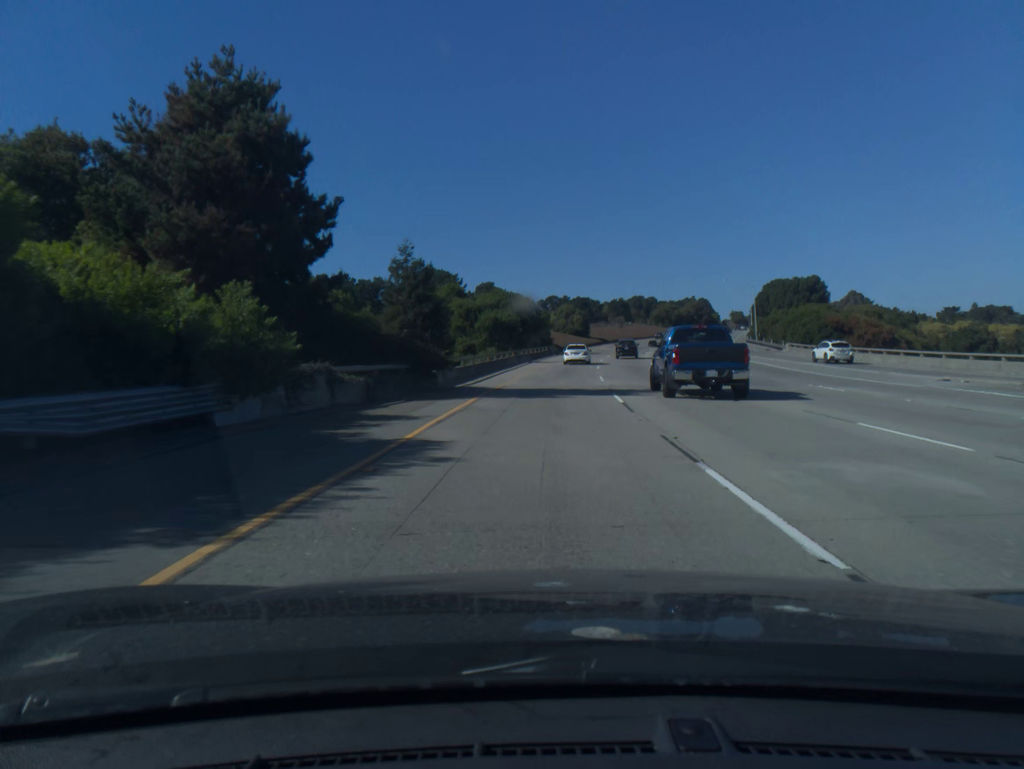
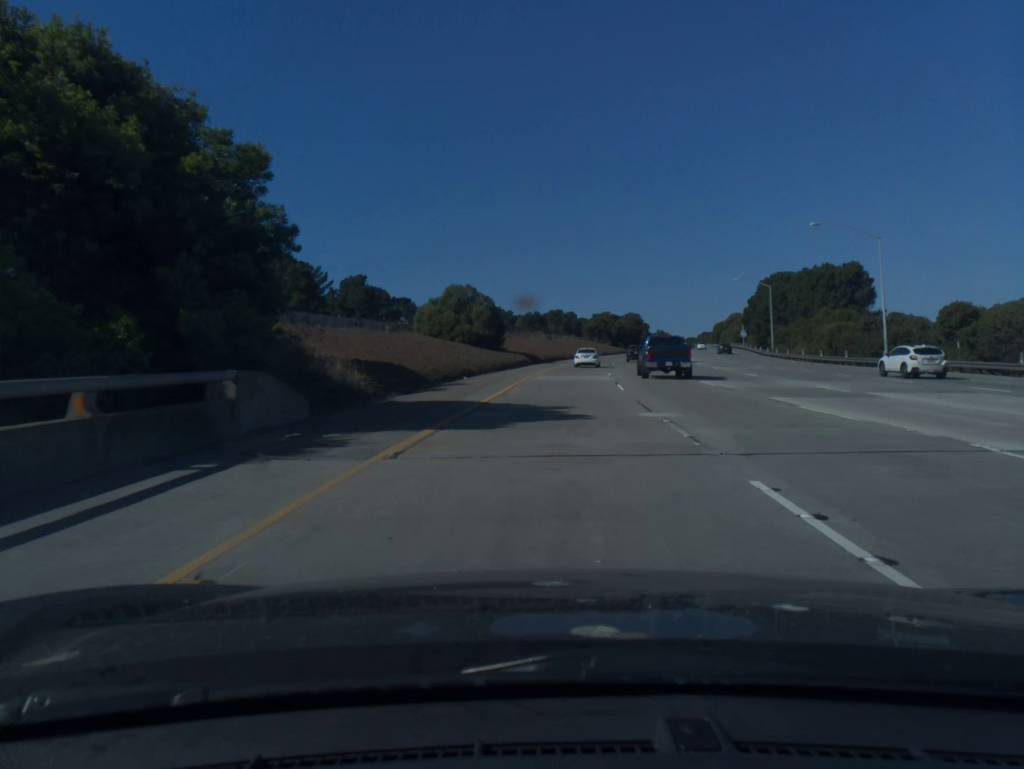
(+4.1, +72.8) m; +7°
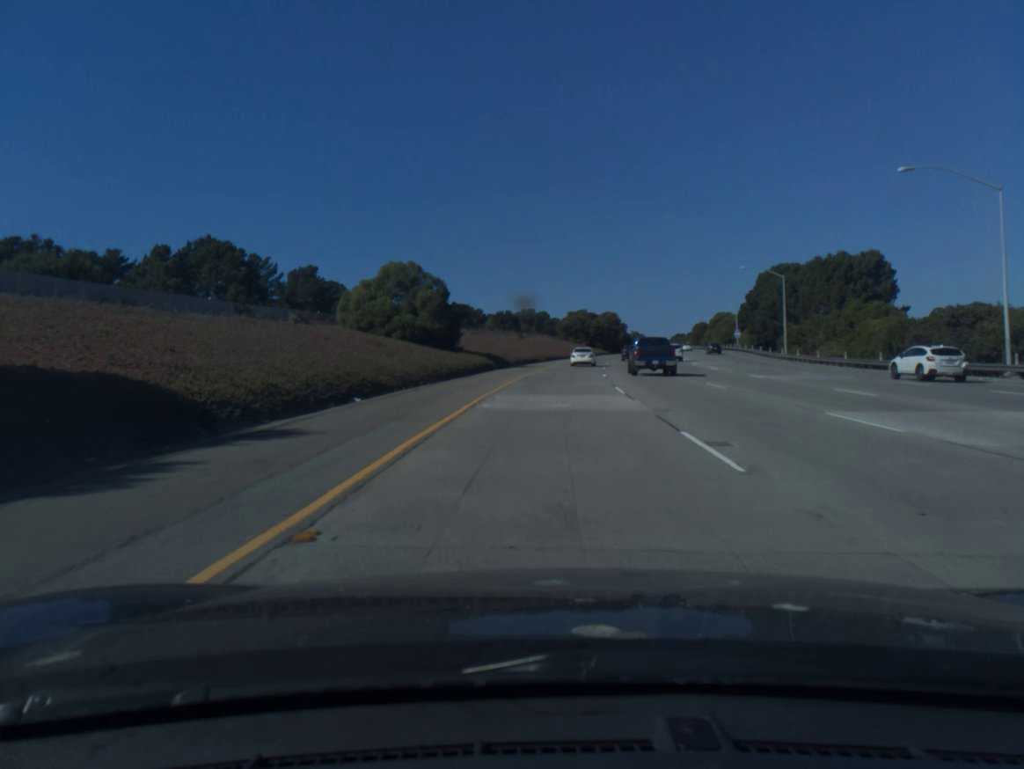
(+0.3, +17.3) m; +2°
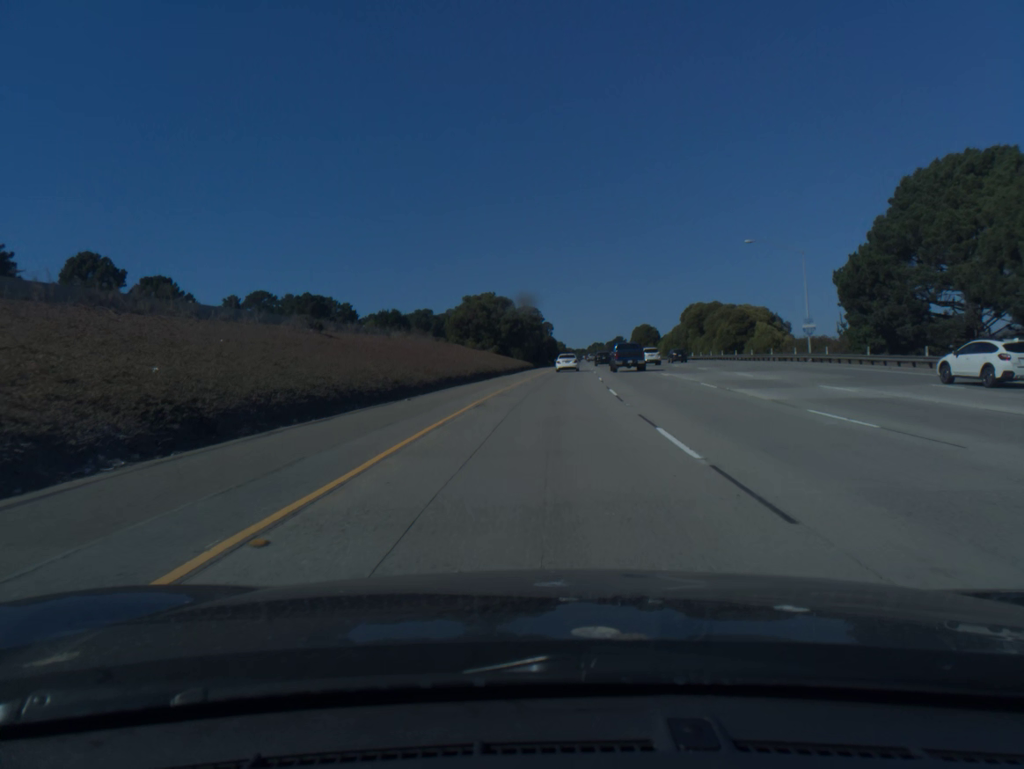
(+4.6, +72.4) m; +7°
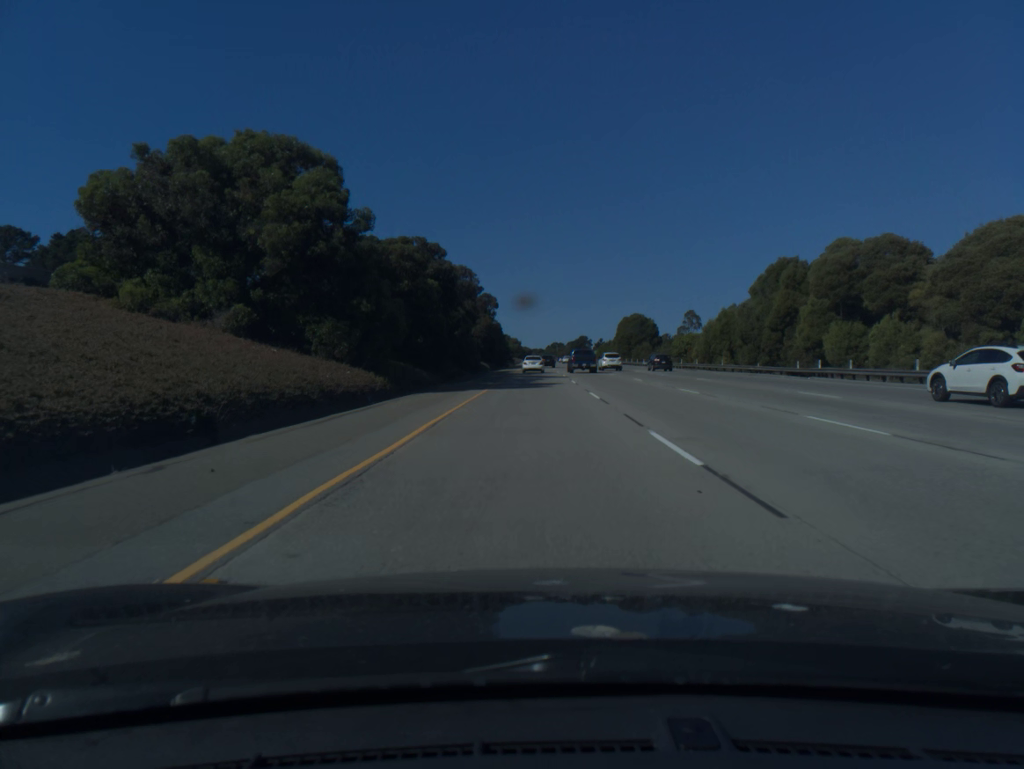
(+2.8, +73.4) m; +3°
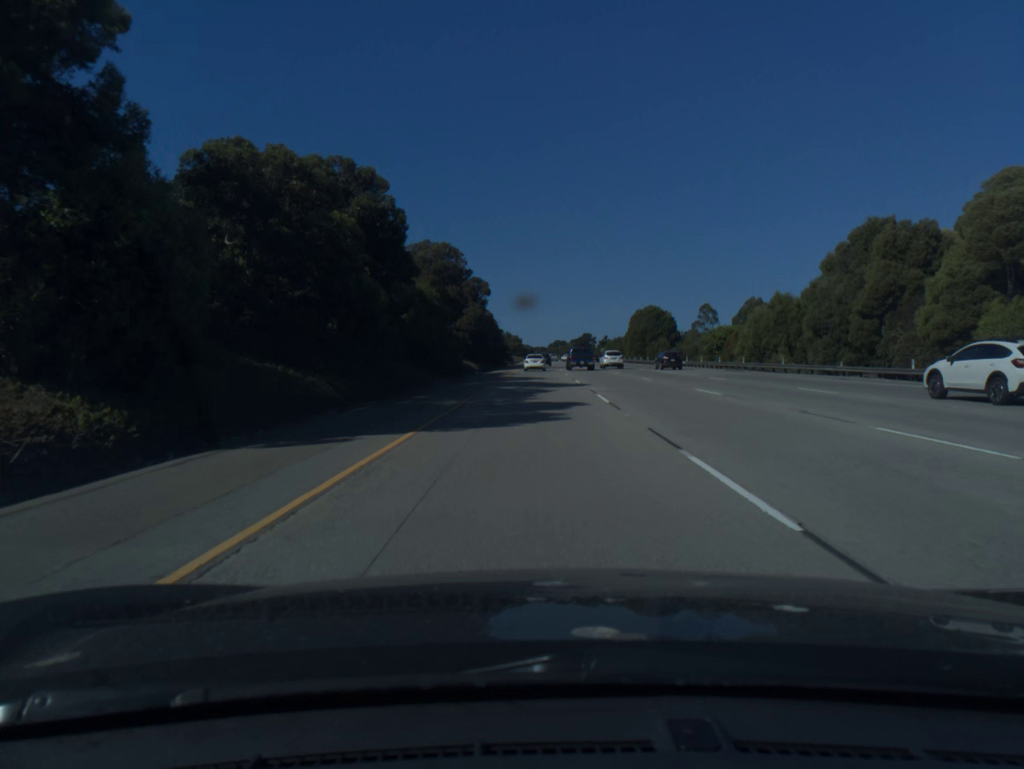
(0.0, +17.8) m; 0°
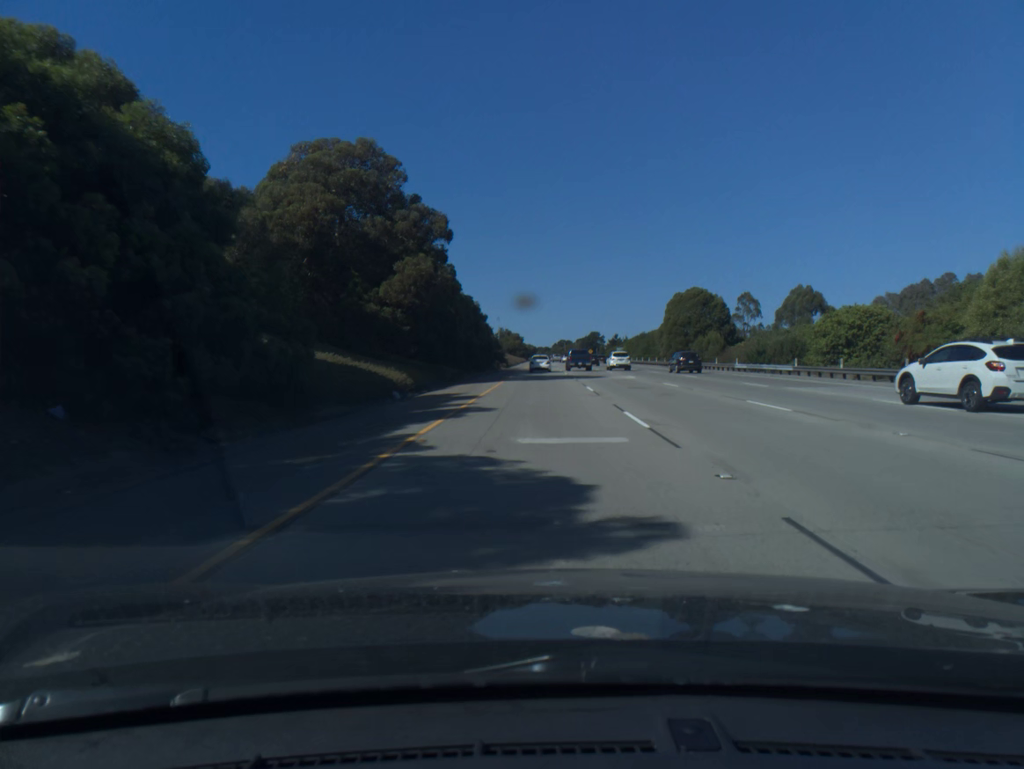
(-0.1, +35.8) m; 0°
